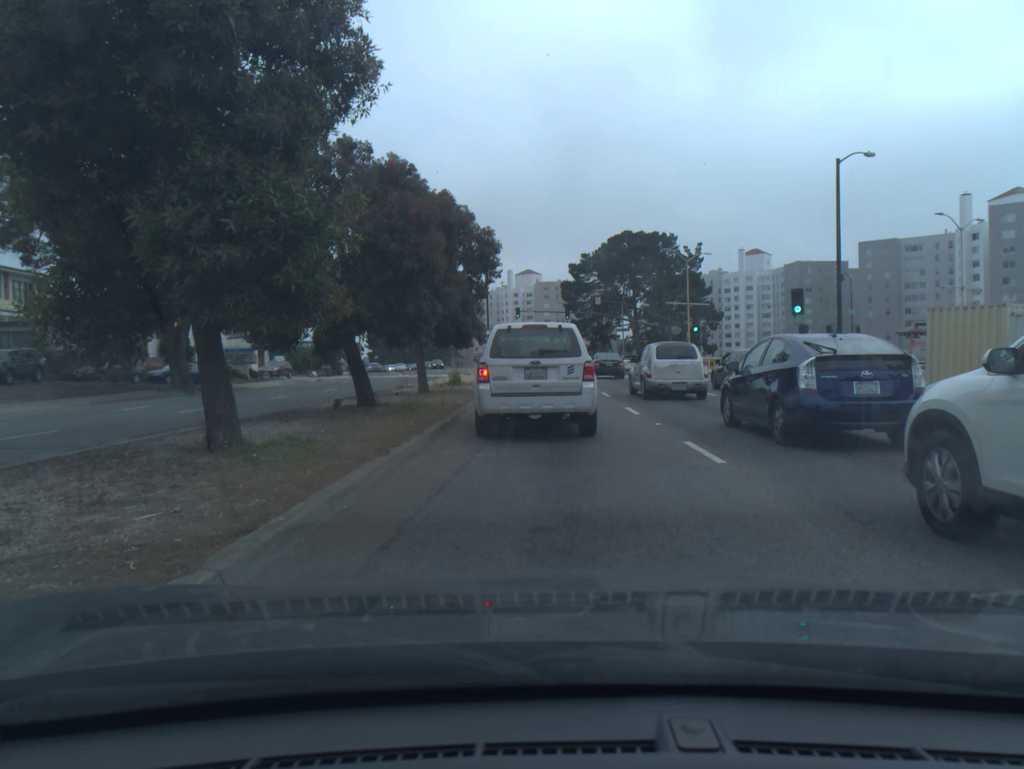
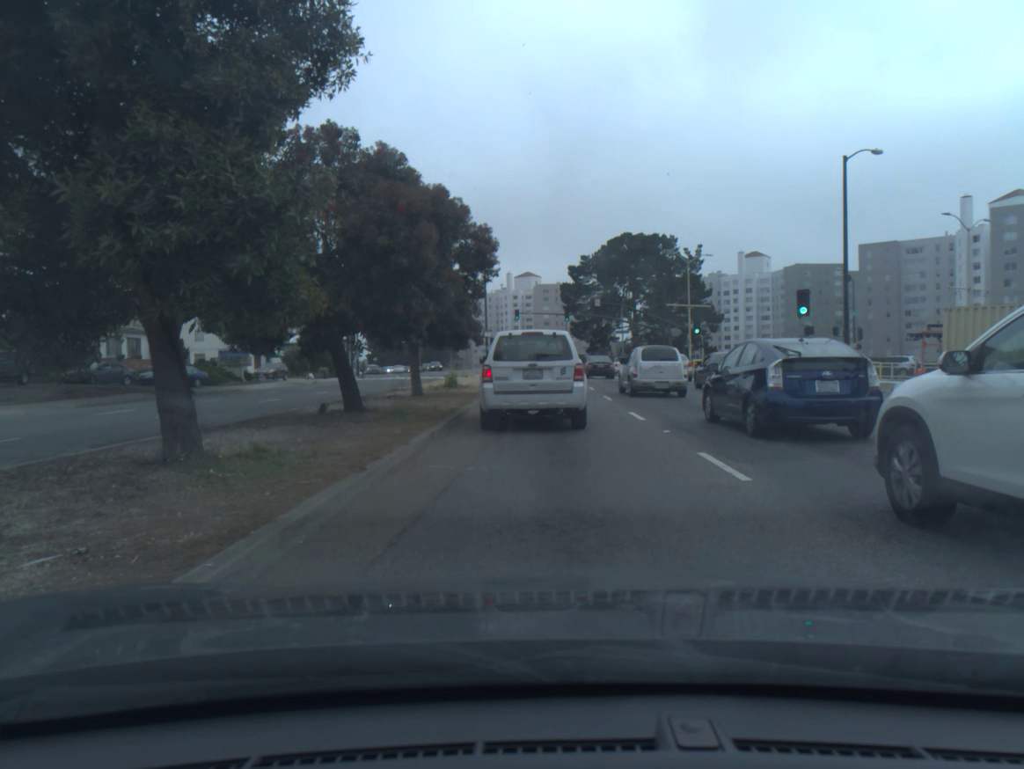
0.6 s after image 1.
(0.0, +1.1) m; 0°
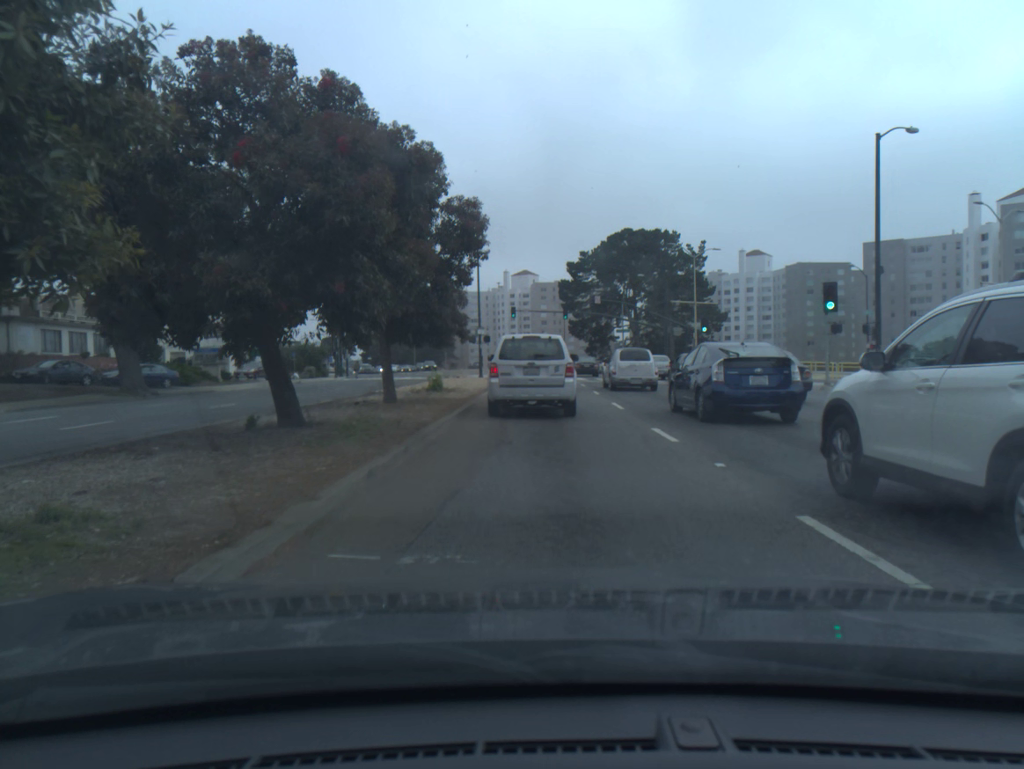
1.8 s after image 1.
(0.0, +3.8) m; -1°
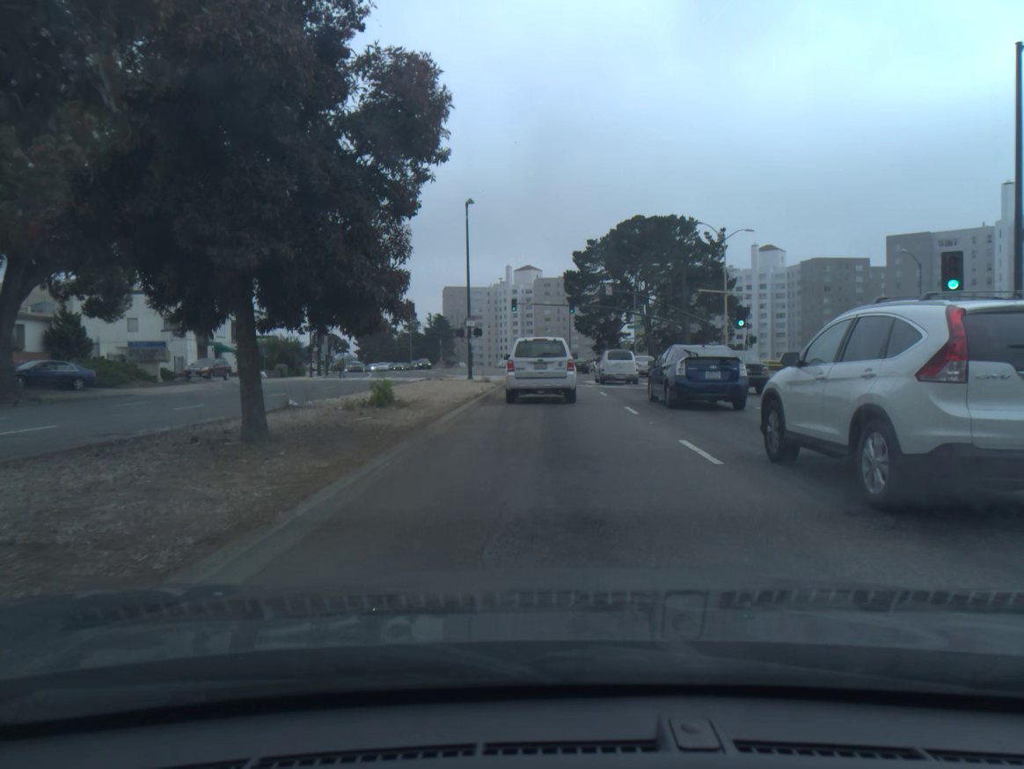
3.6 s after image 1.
(0.0, +9.6) m; -1°
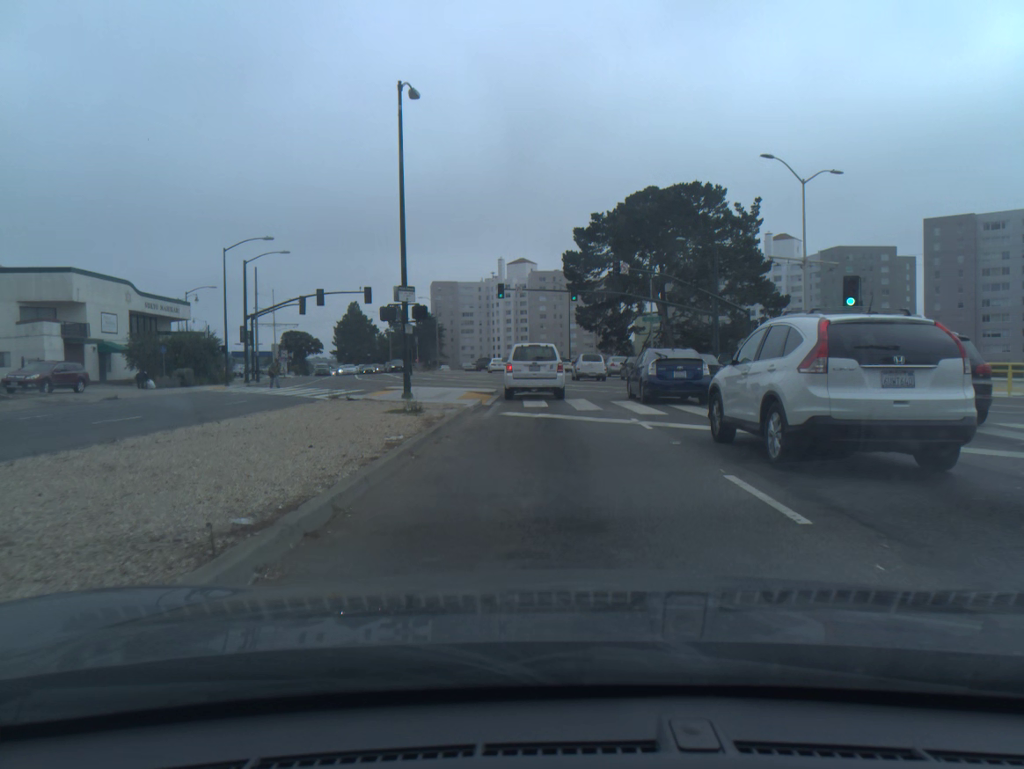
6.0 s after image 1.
(+0.2, +18.1) m; +1°
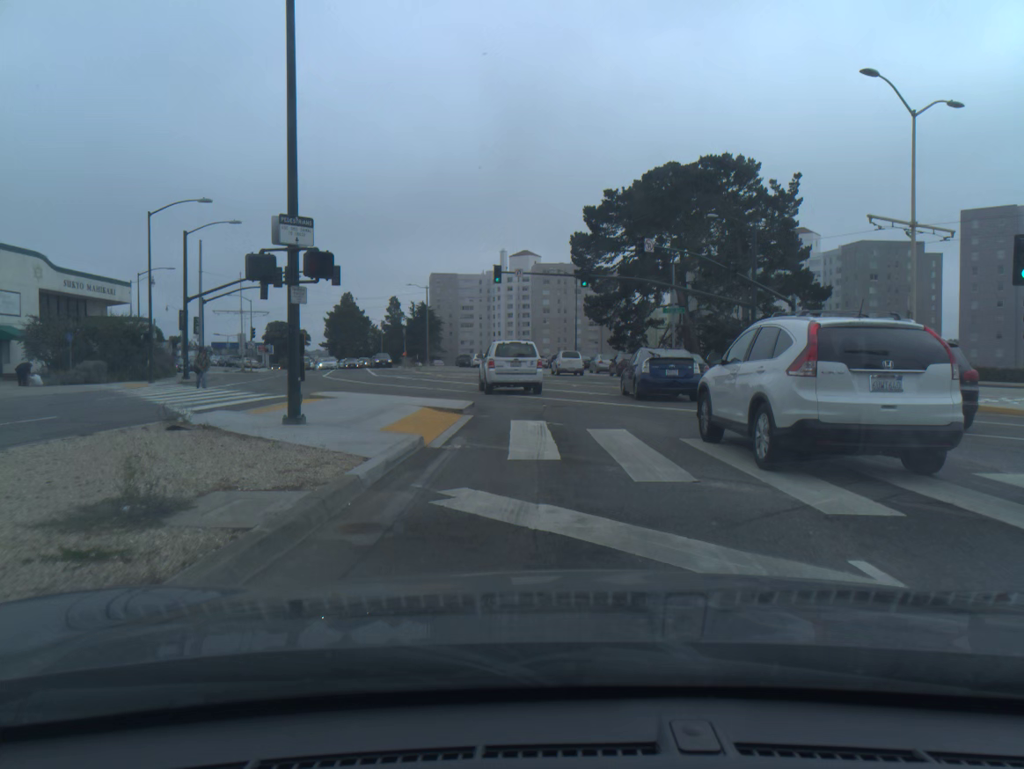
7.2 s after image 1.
(0.0, +10.8) m; 0°
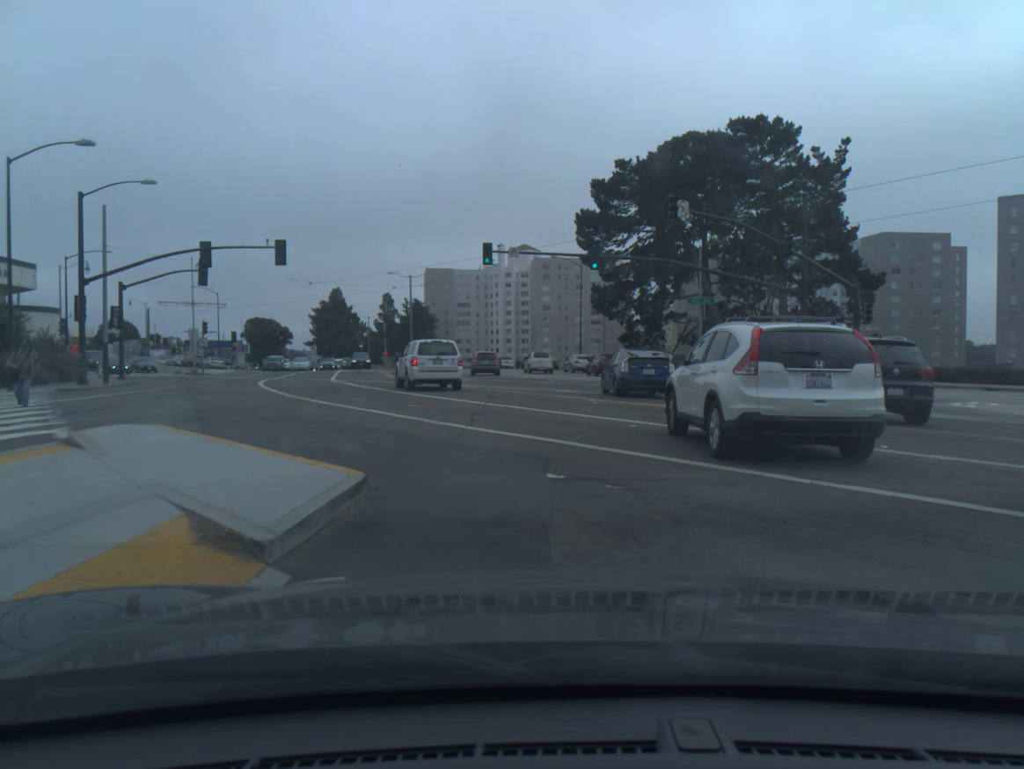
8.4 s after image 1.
(0.0, +11.2) m; 0°
